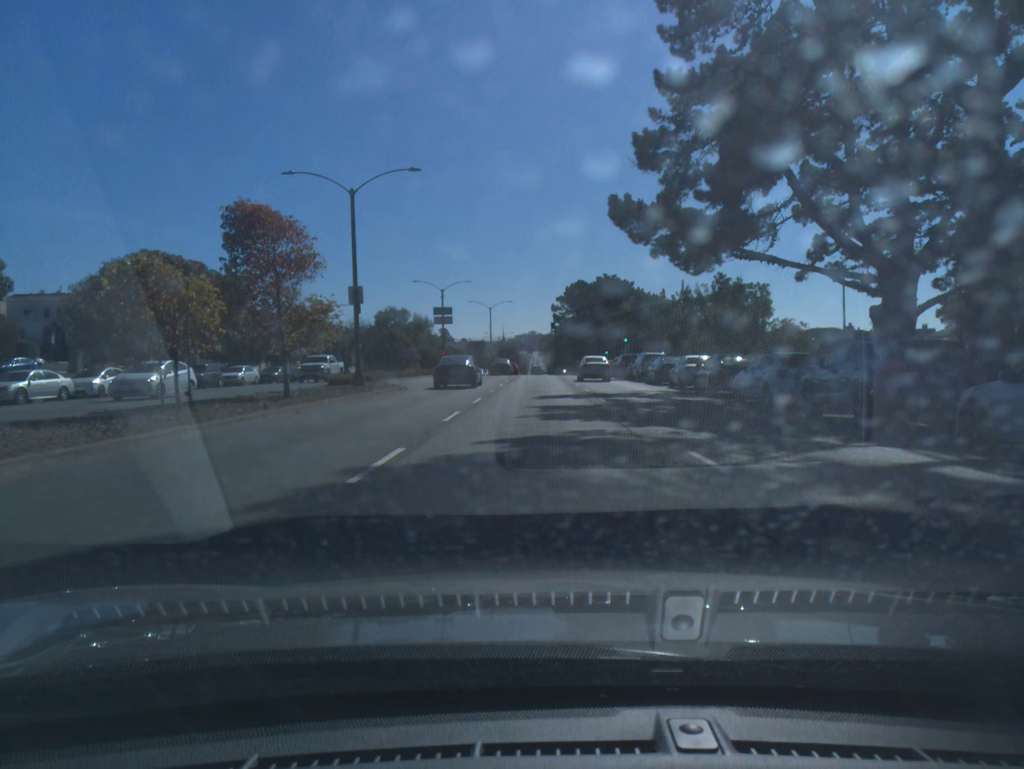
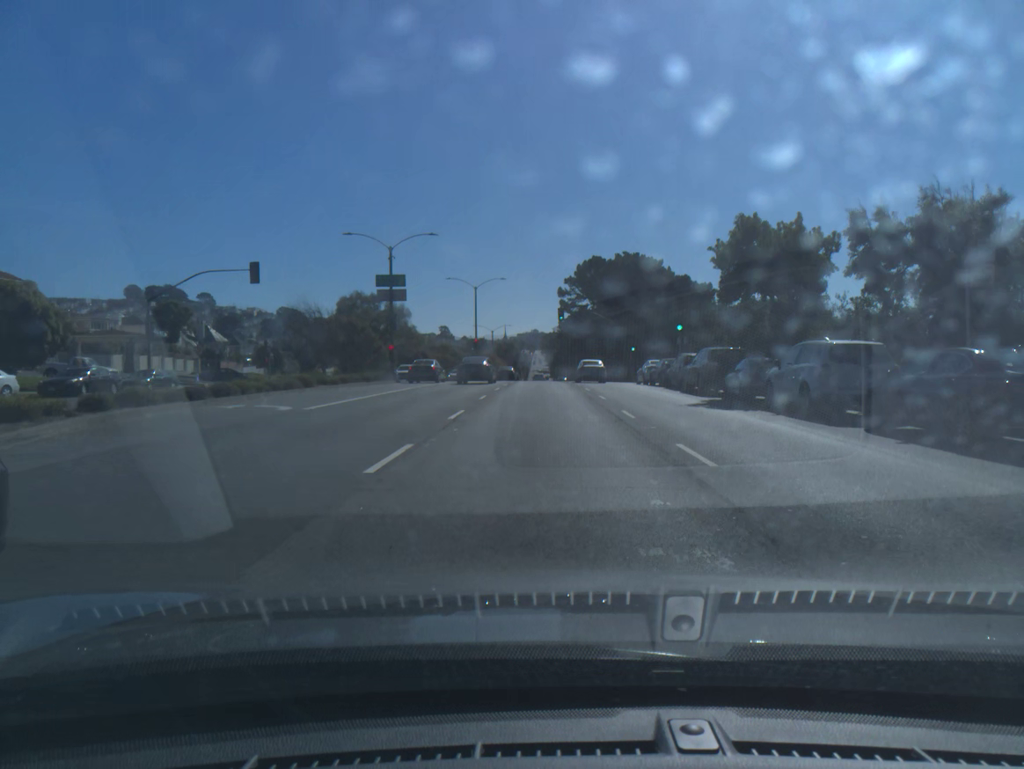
(-0.1, +28.3) m; 0°
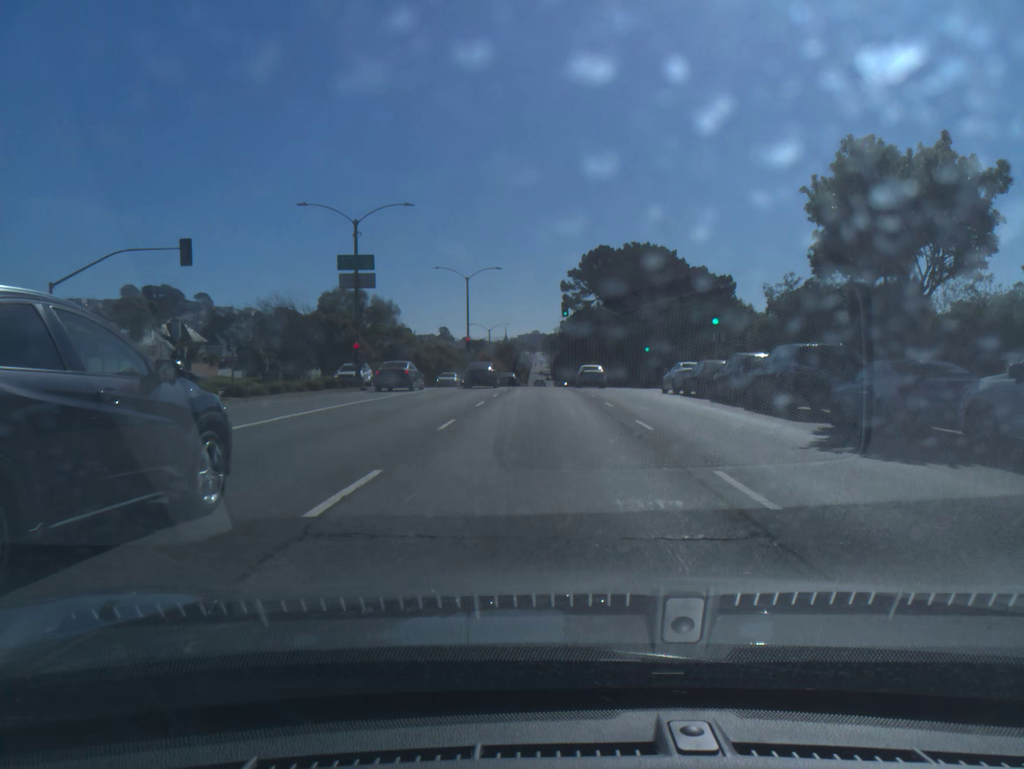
(0.0, +9.4) m; 0°
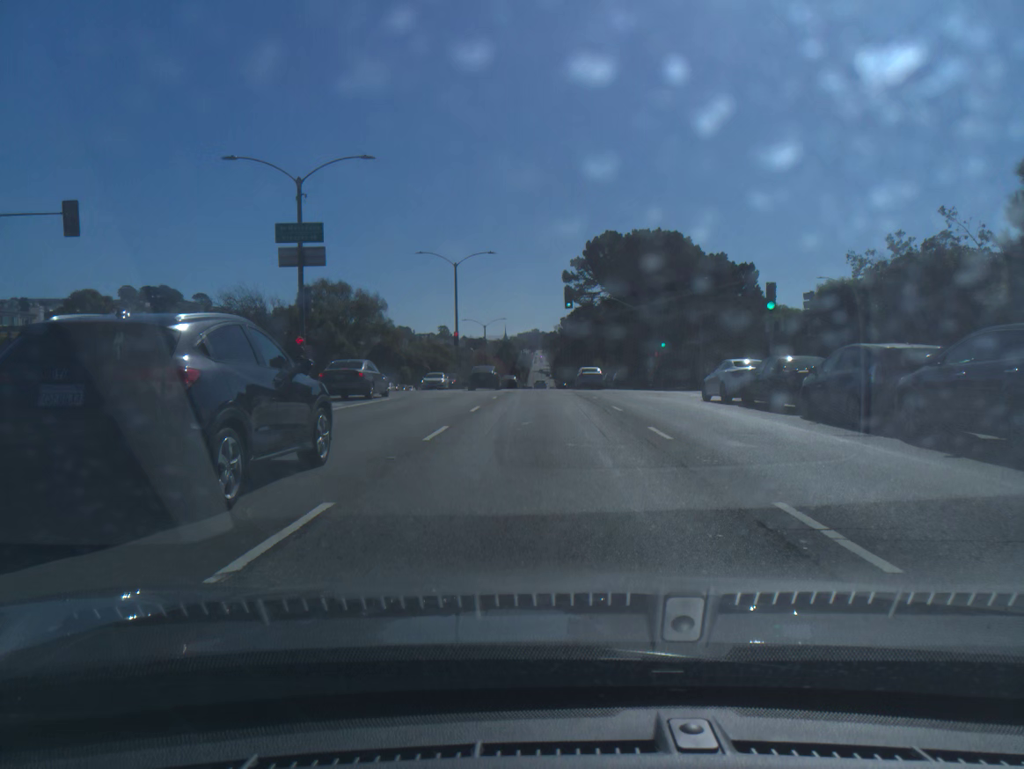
(0.0, +9.4) m; 0°
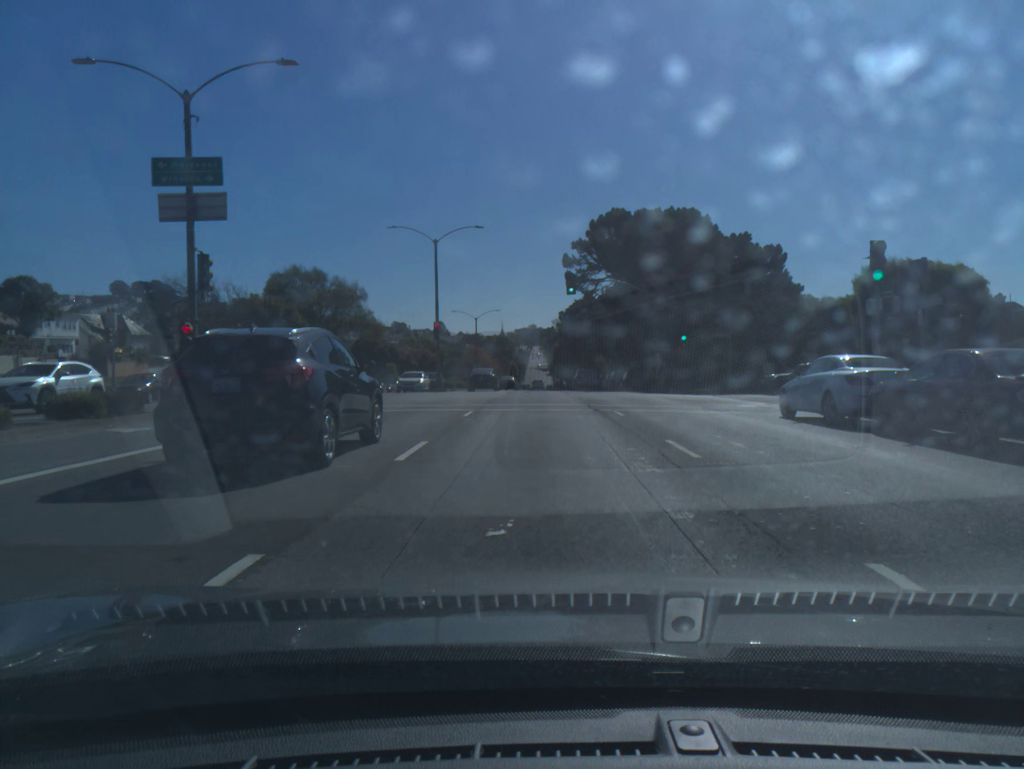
(0.0, +9.4) m; 0°
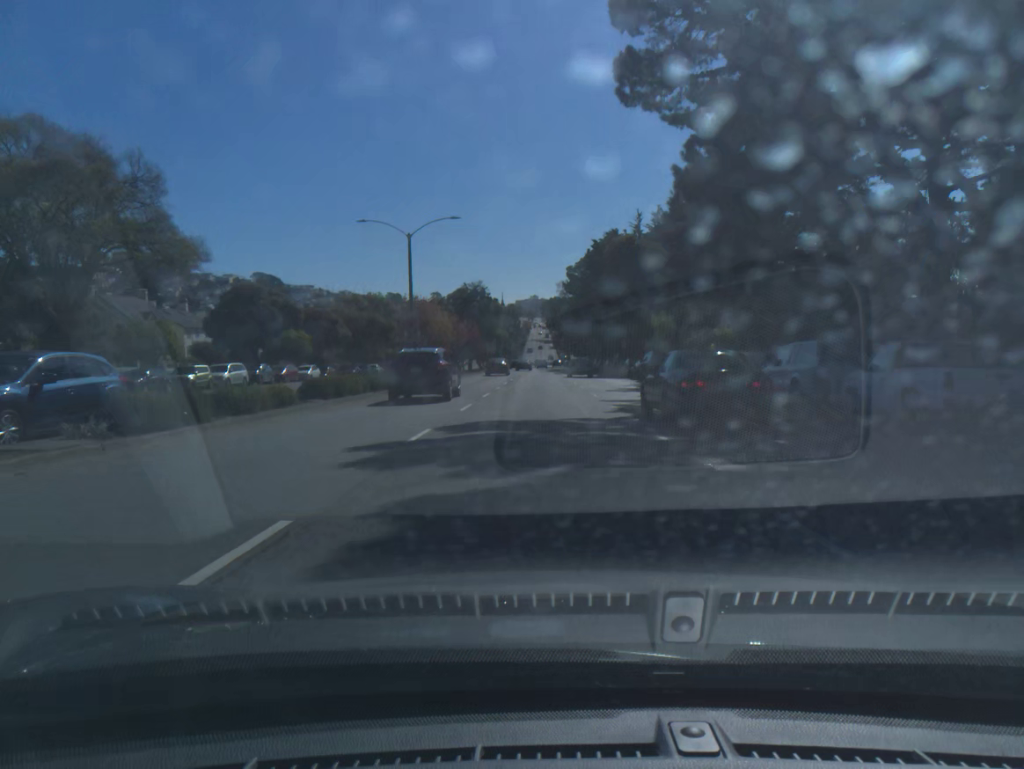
(0.0, +47.7) m; 0°
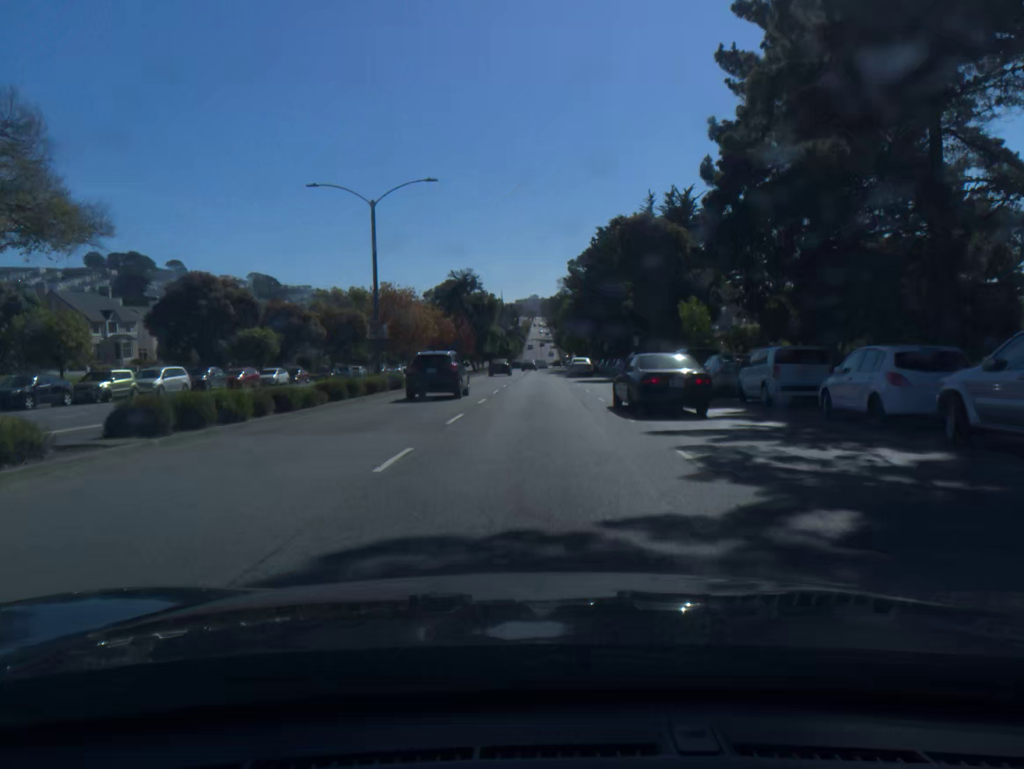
(0.0, +9.6) m; 0°
